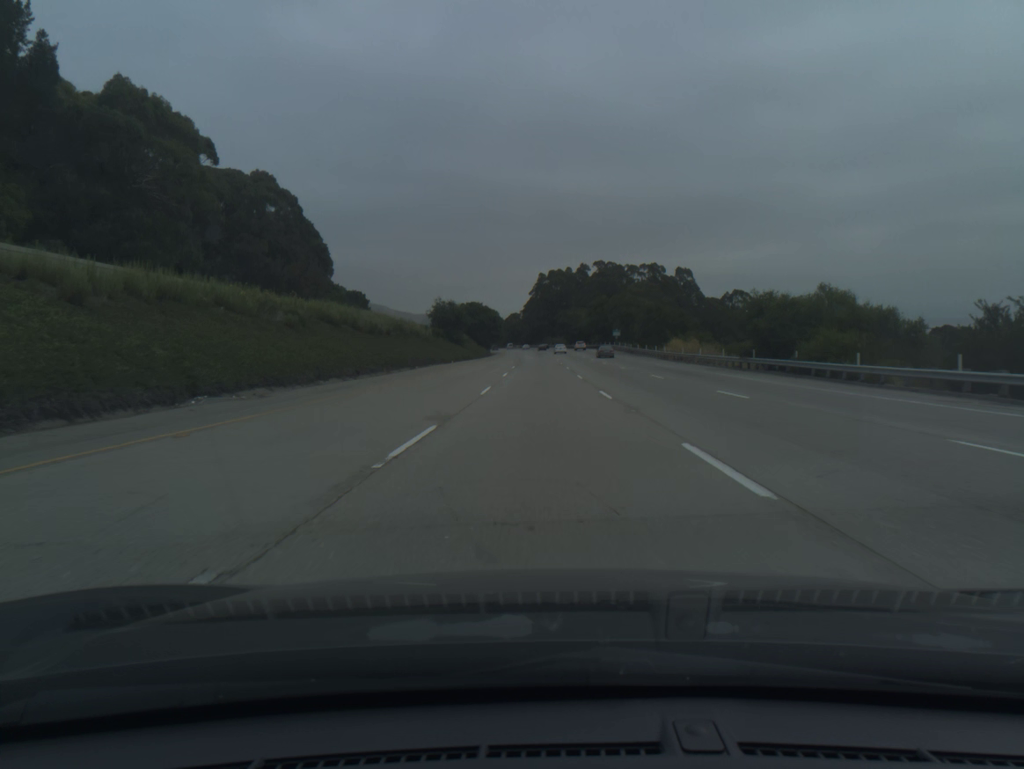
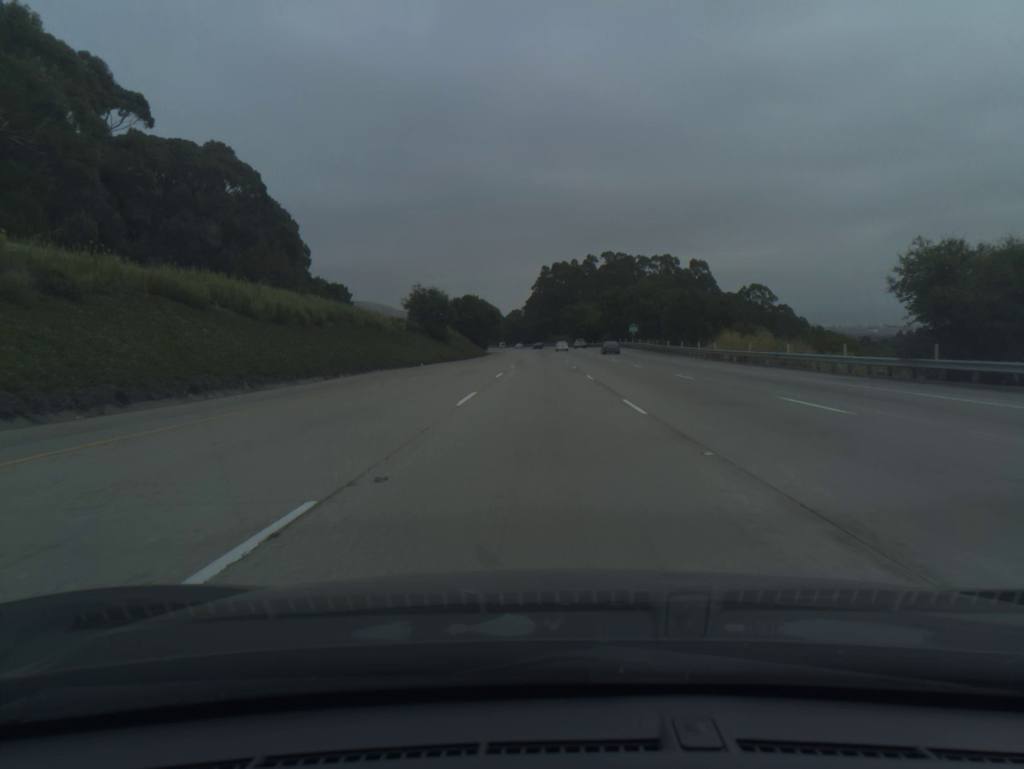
(0.0, +21.4) m; 0°
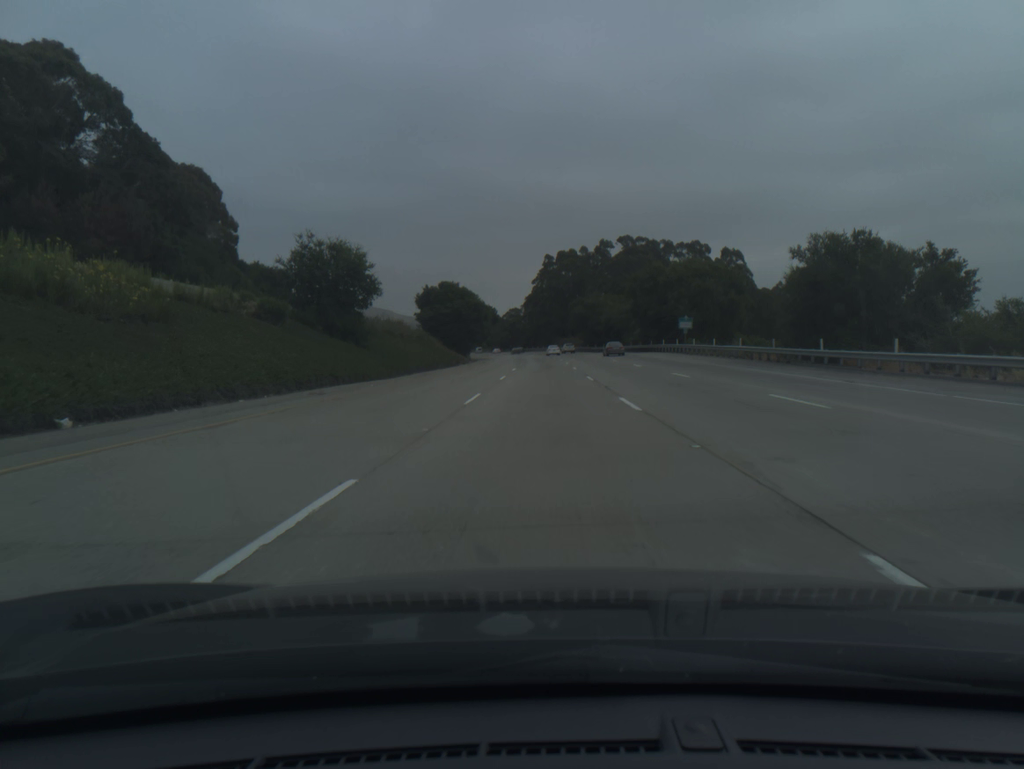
(-0.1, +42.8) m; 0°
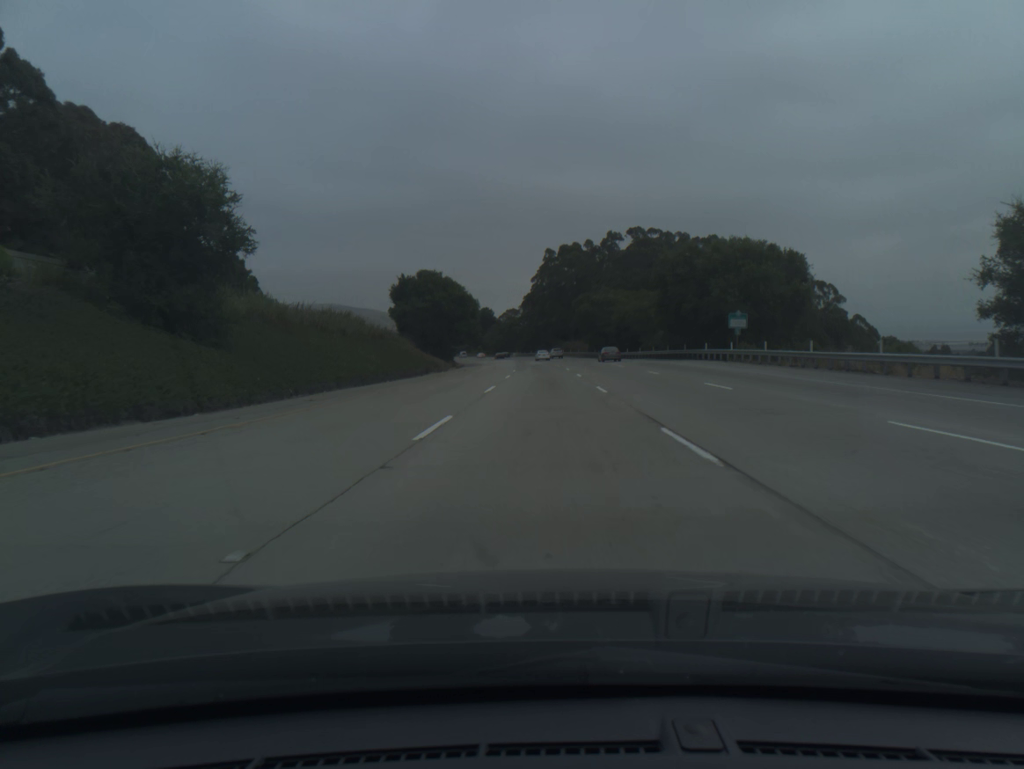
(0.0, +21.4) m; 0°
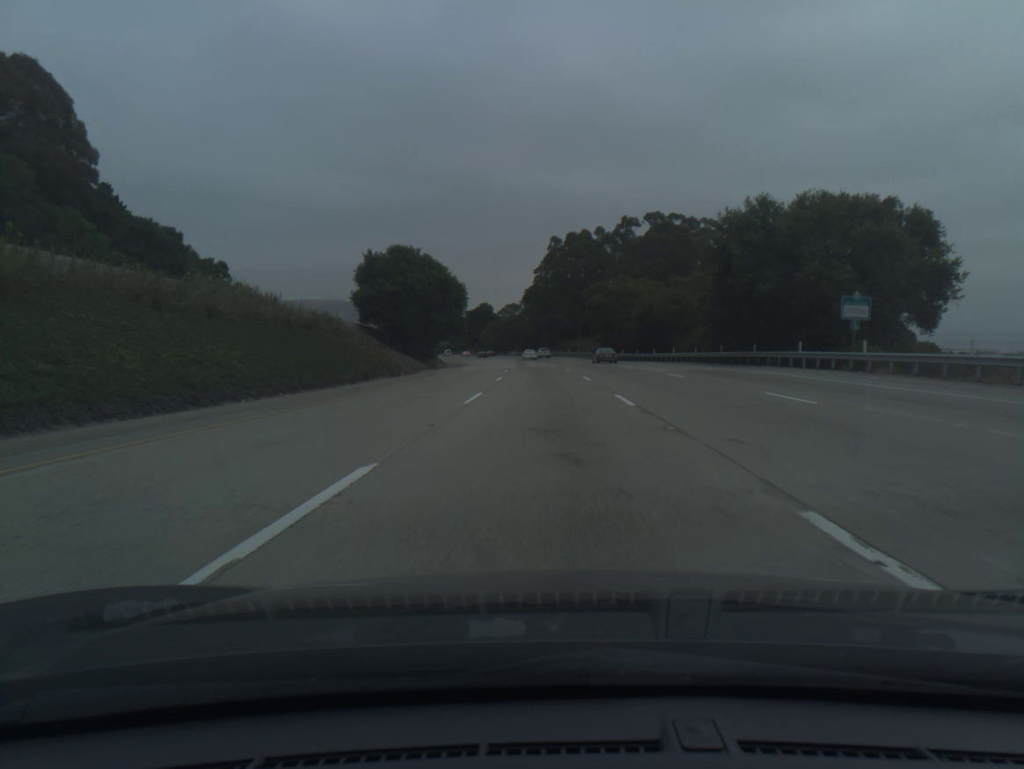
(0.0, +21.4) m; 0°
